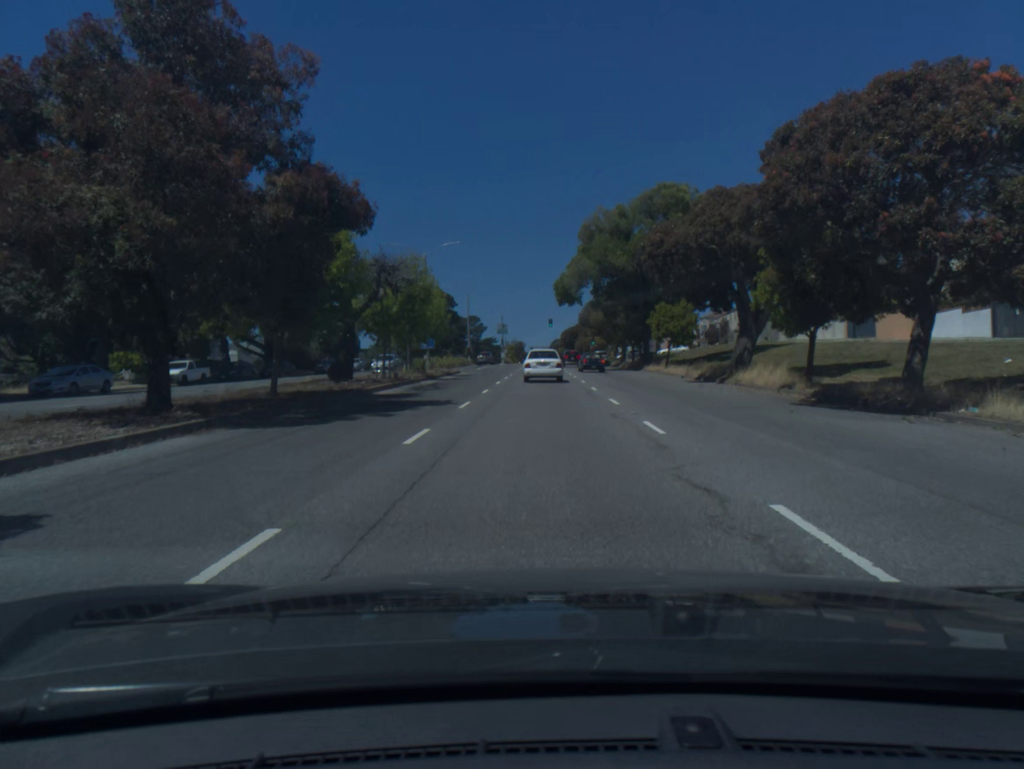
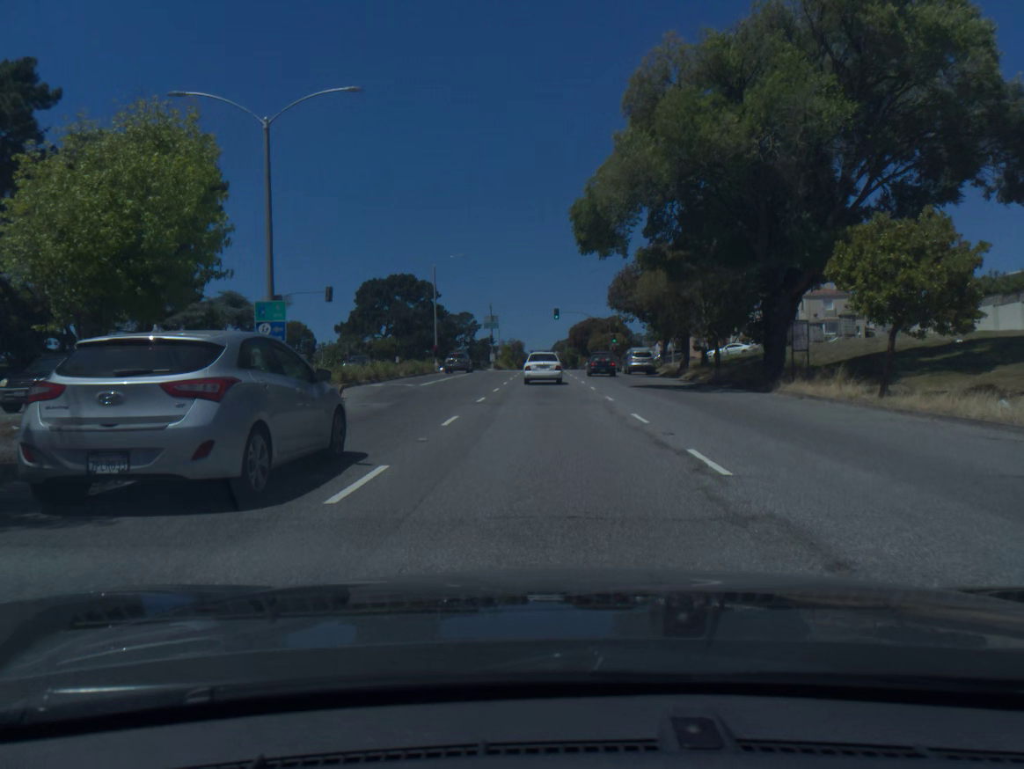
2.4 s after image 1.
(0.0, +32.8) m; 0°
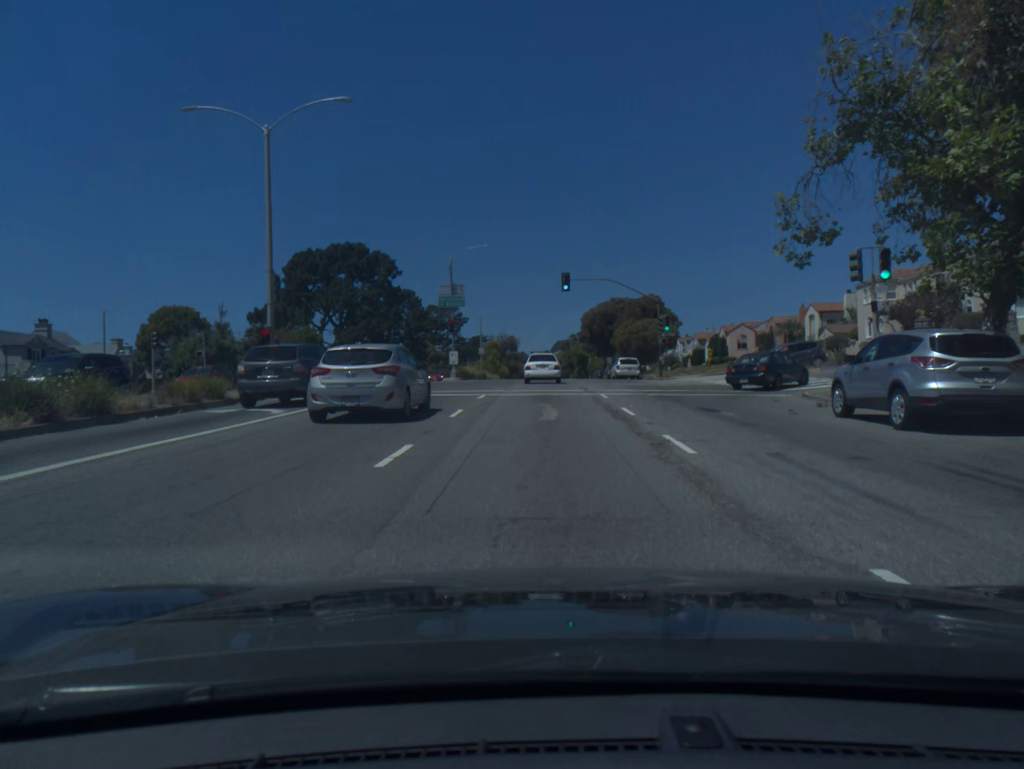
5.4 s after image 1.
(+0.1, +41.0) m; 0°
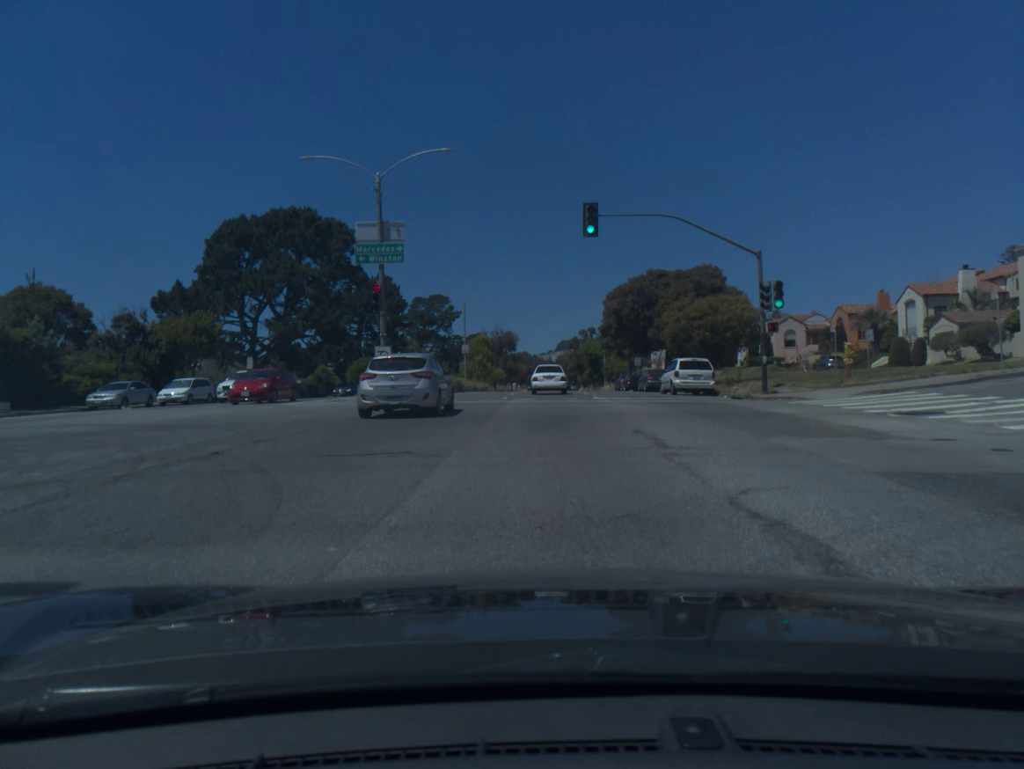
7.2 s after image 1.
(-0.1, +24.9) m; 0°
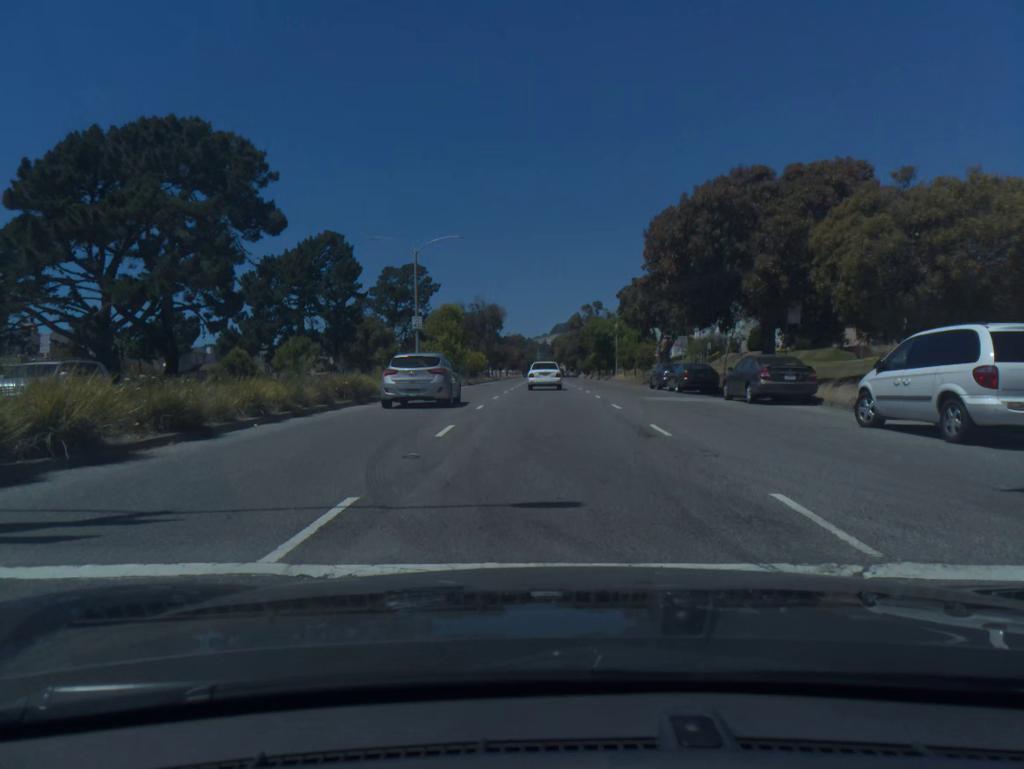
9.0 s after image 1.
(0.0, +25.3) m; 0°
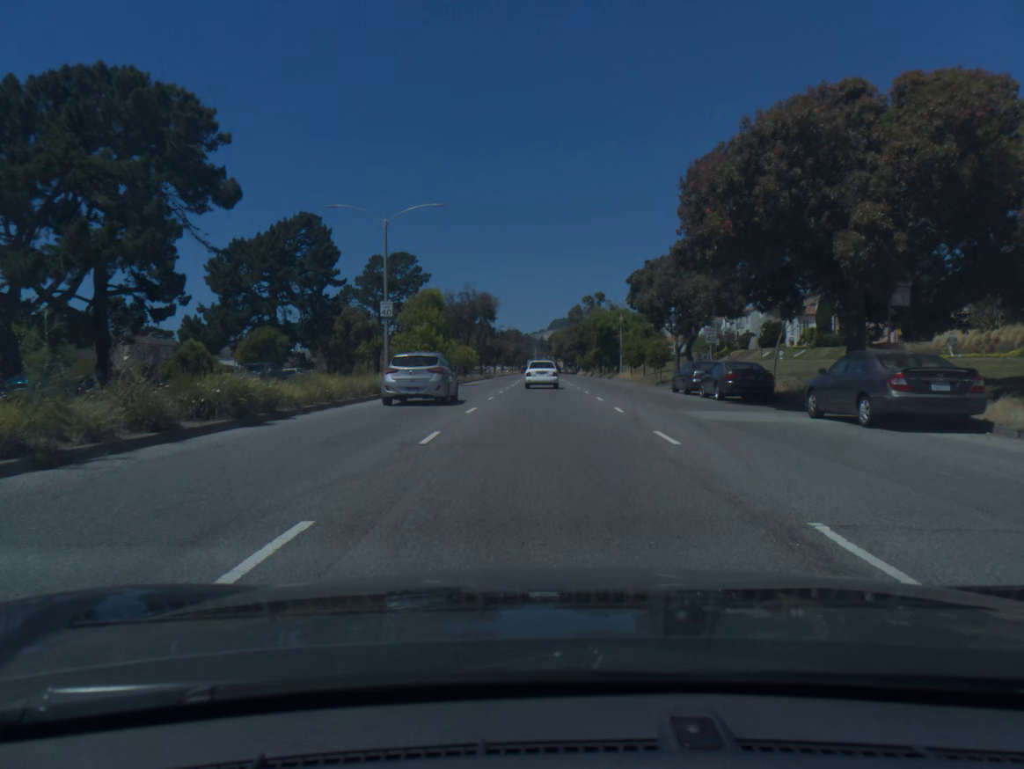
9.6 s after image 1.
(0.0, +8.6) m; 0°
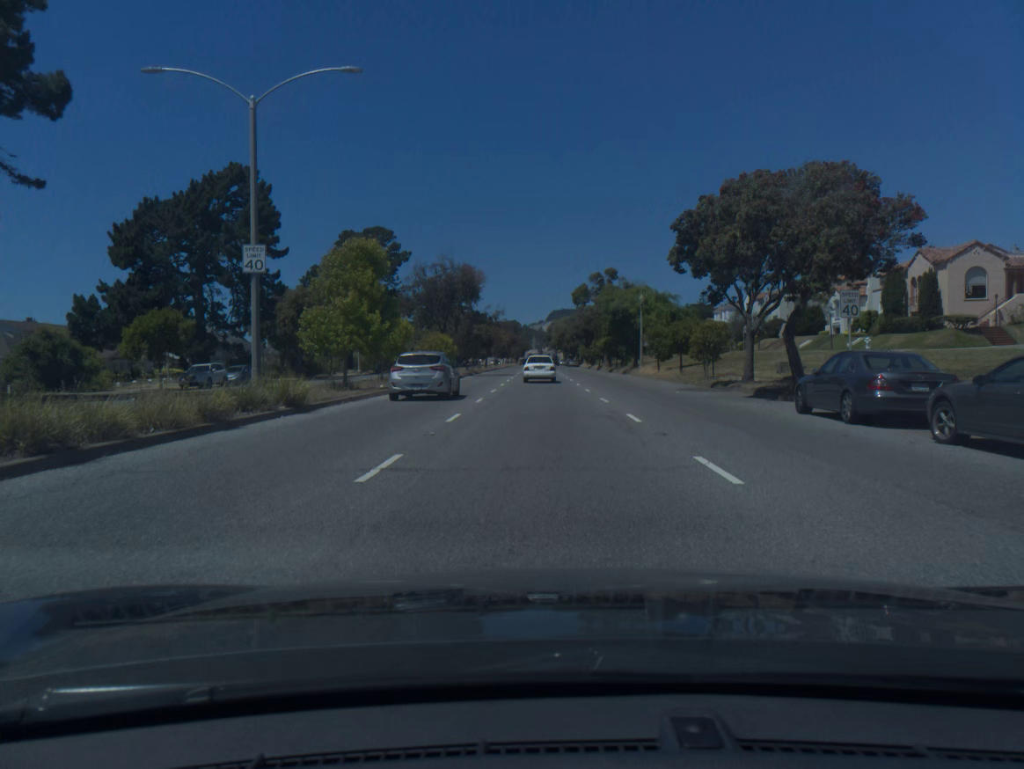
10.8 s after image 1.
(0.0, +17.7) m; 0°
